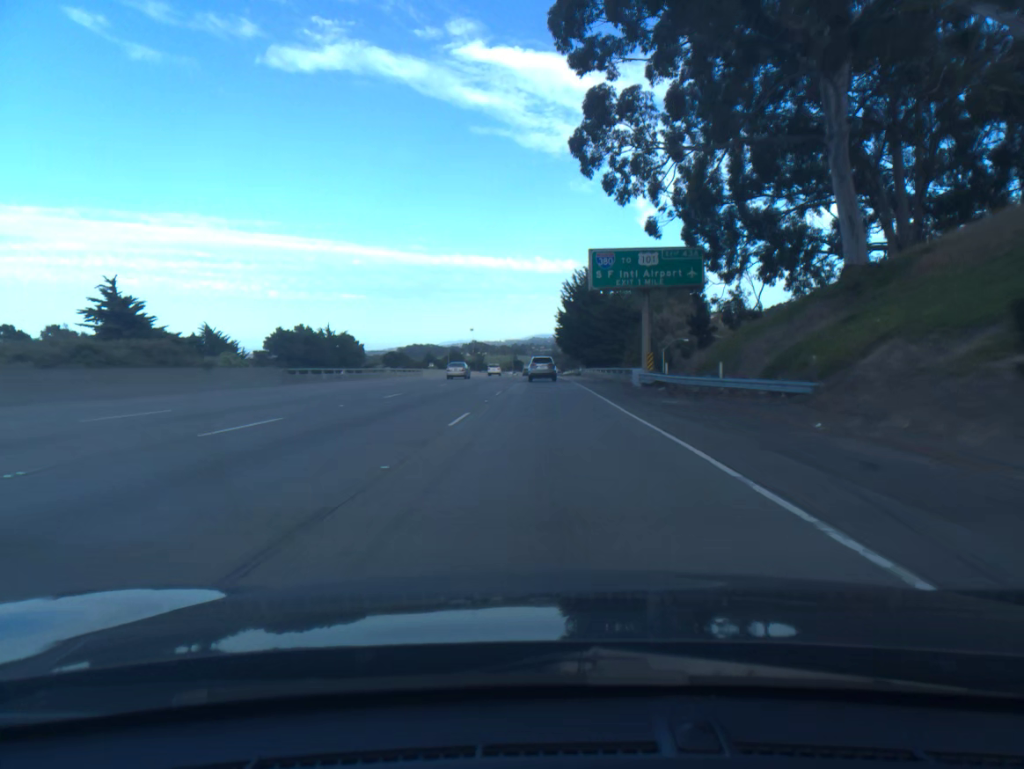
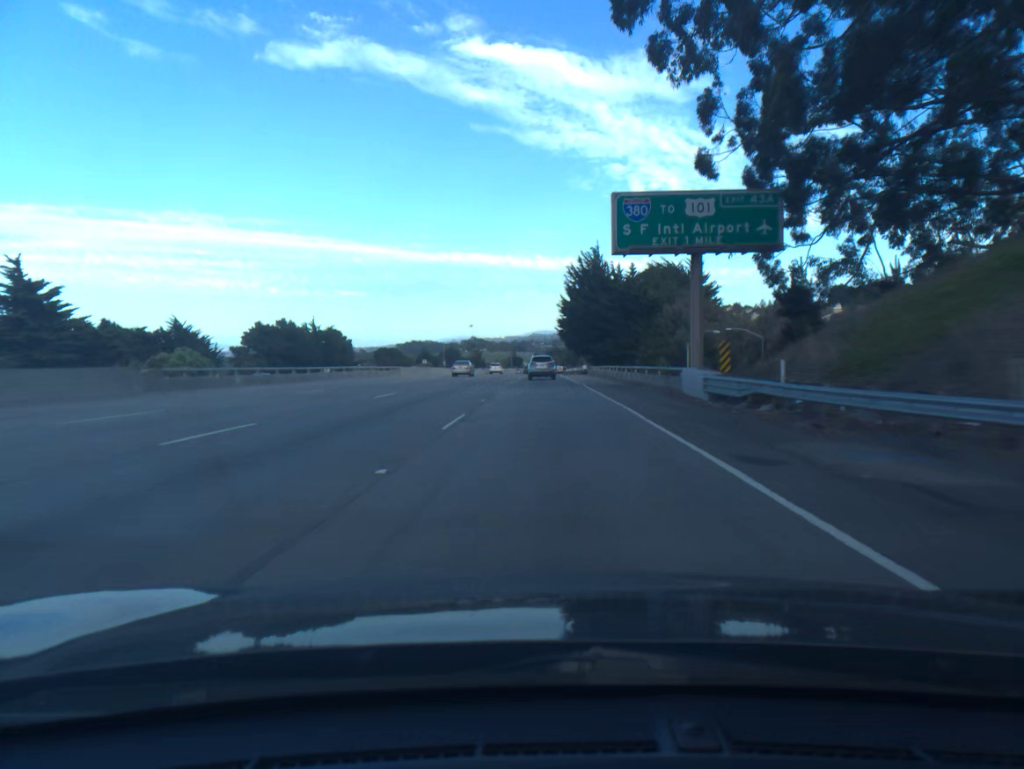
(0.0, +15.5) m; 0°
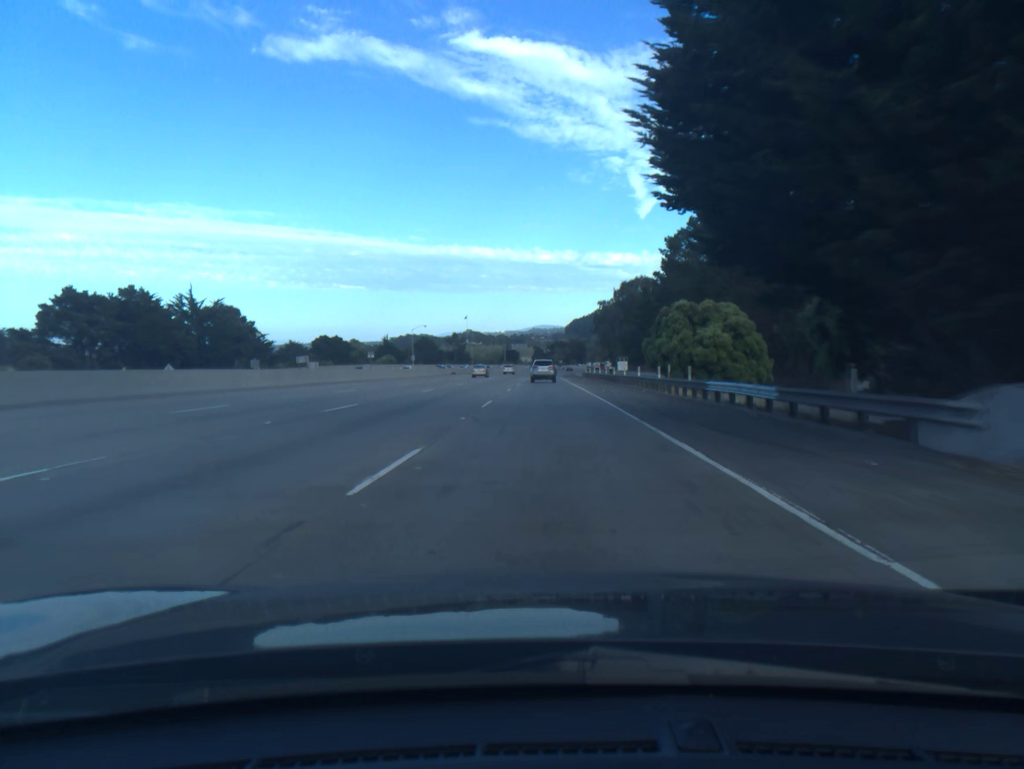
(0.0, +78.8) m; 0°
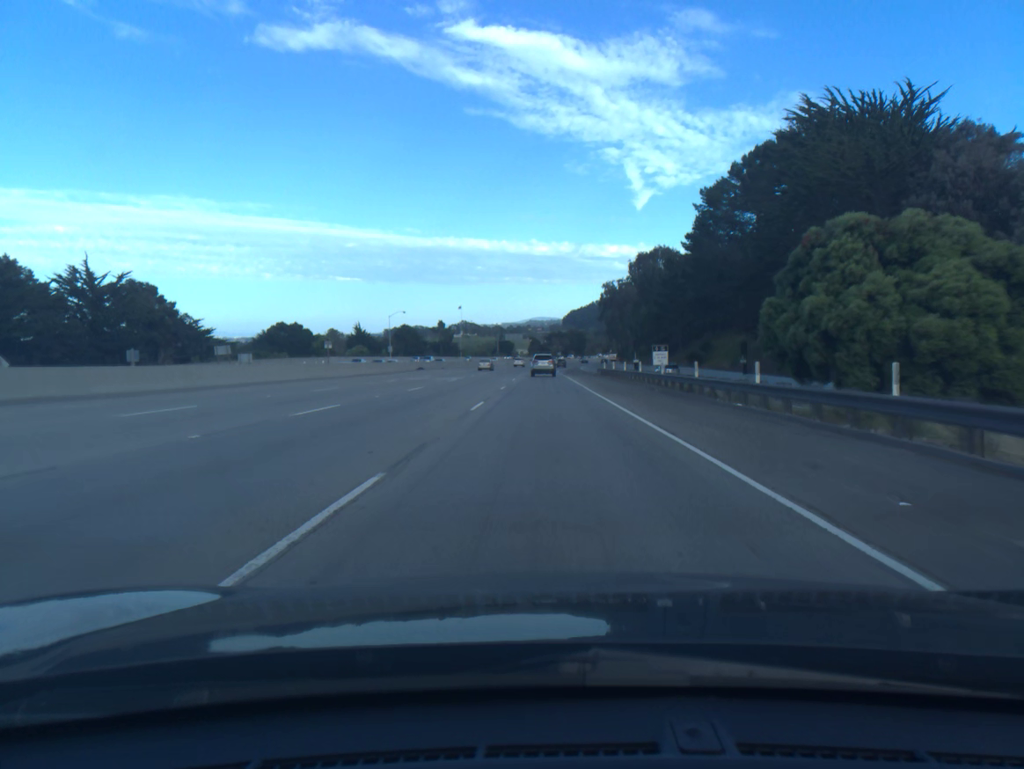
(0.0, +32.0) m; 0°
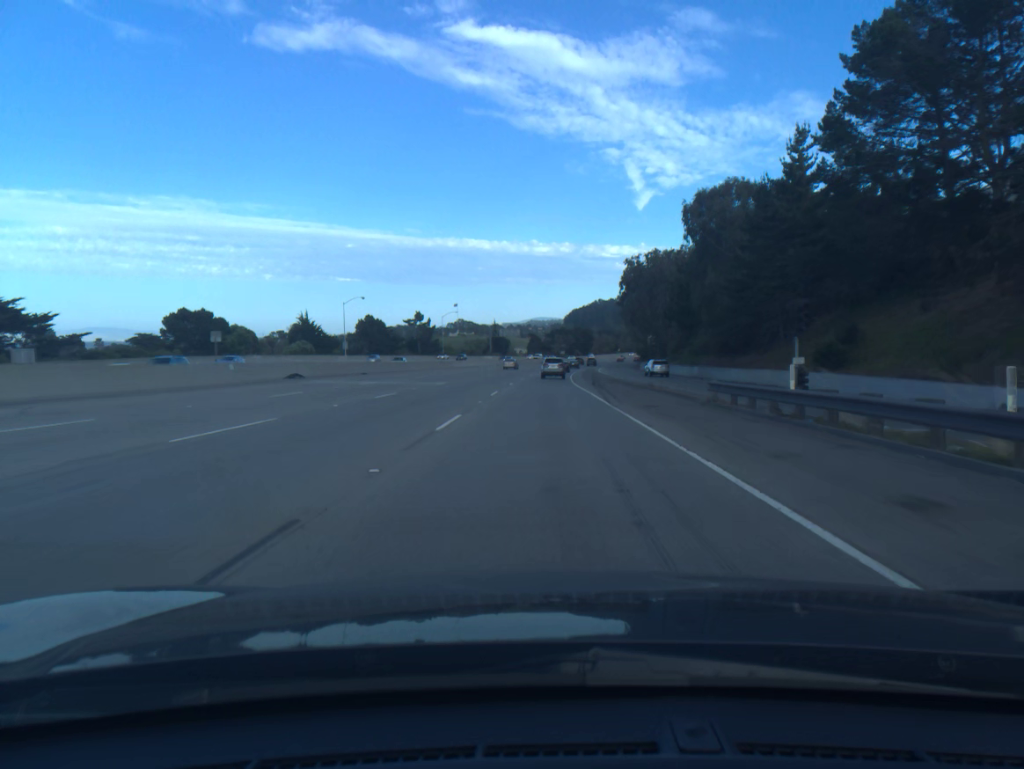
(0.0, +48.6) m; 0°
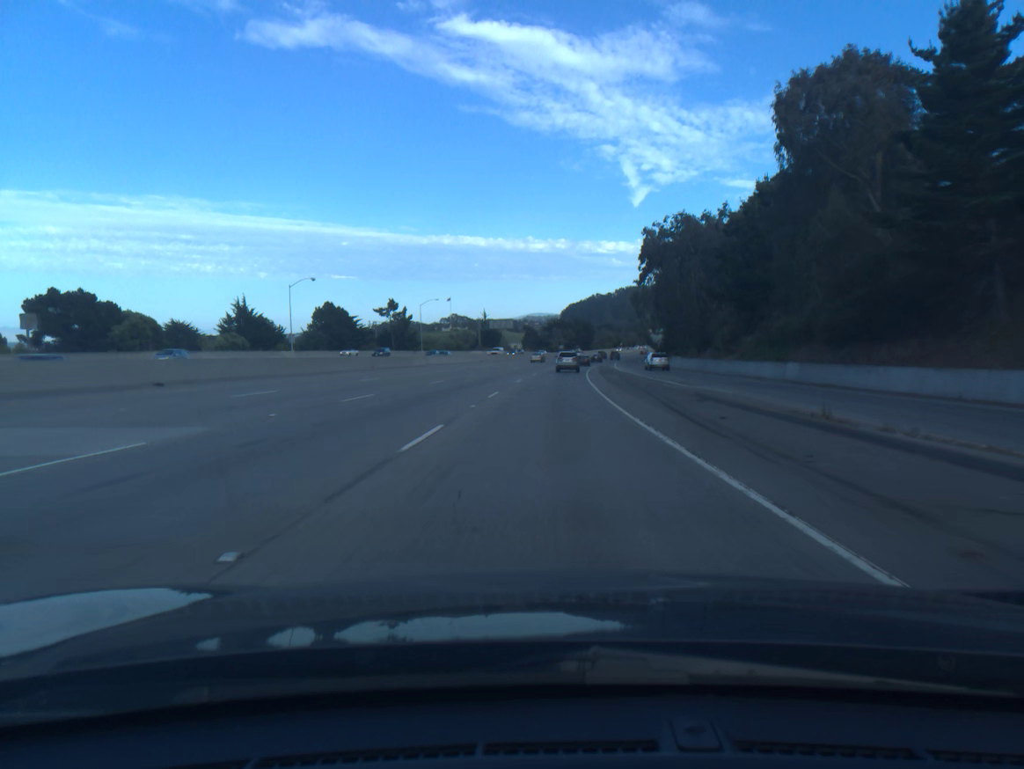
(0.0, +32.8) m; 0°
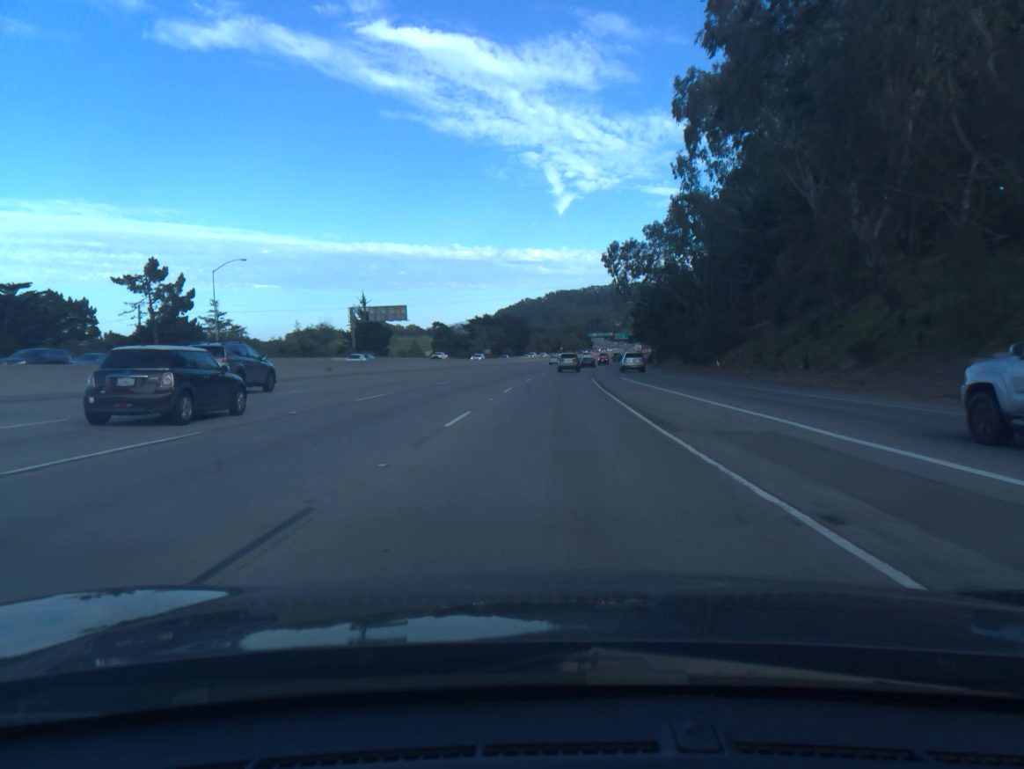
(+3.1, +83.6) m; +5°
